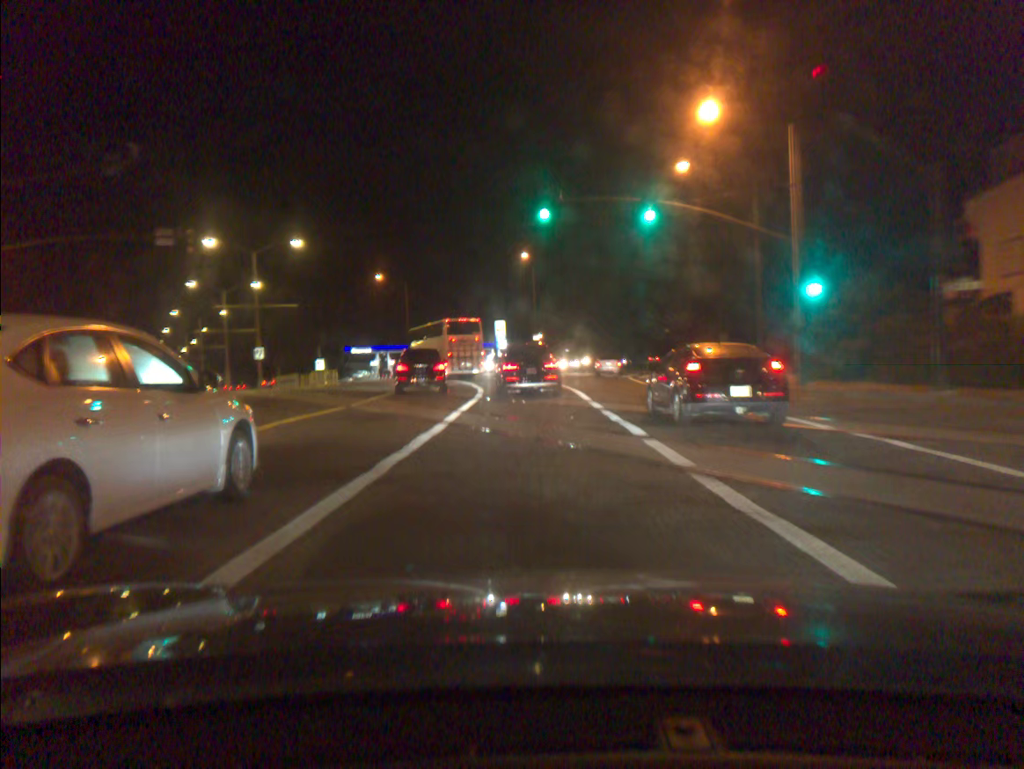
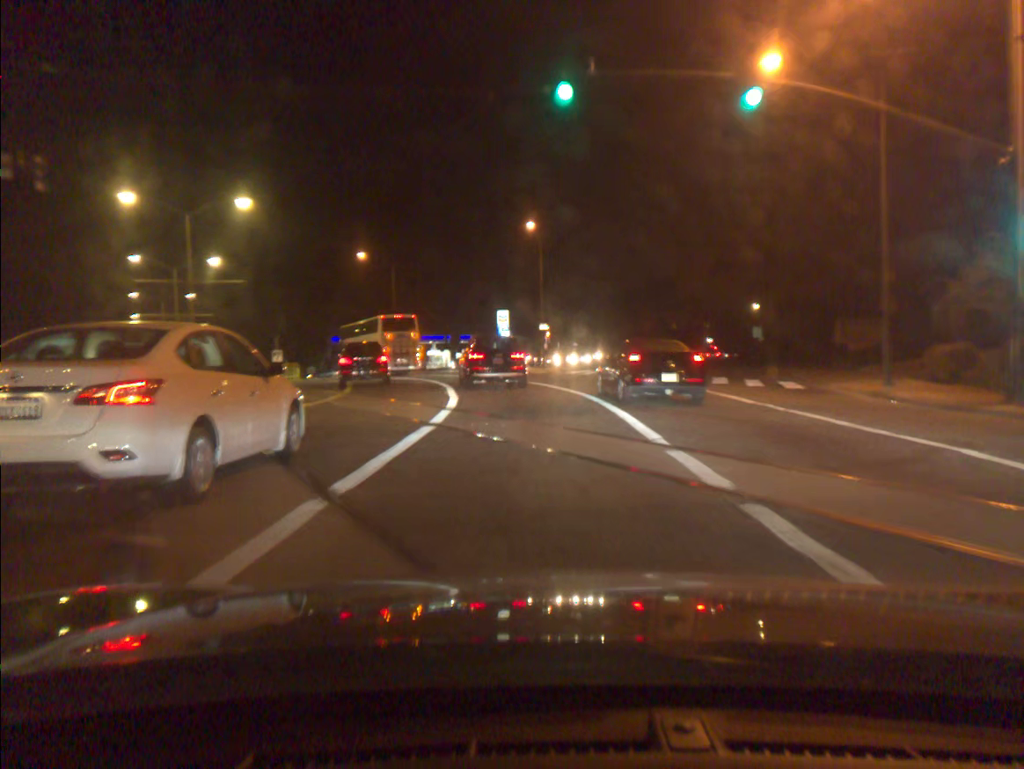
(-0.1, +12.1) m; -1°
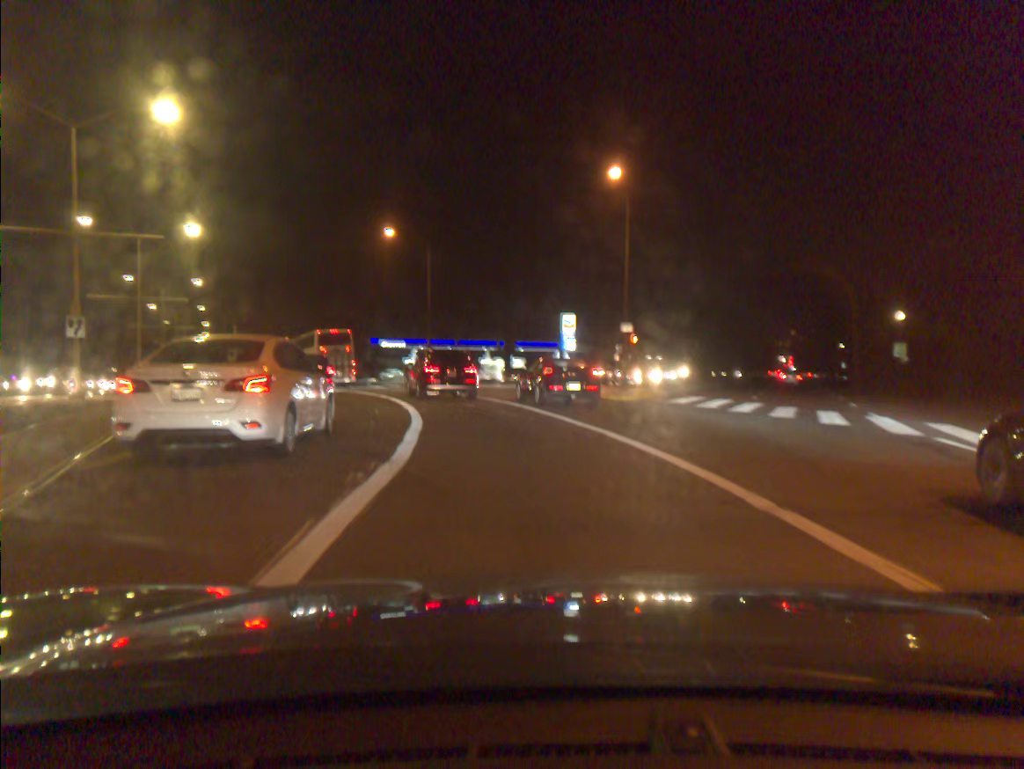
(-0.5, +18.0) m; -5°
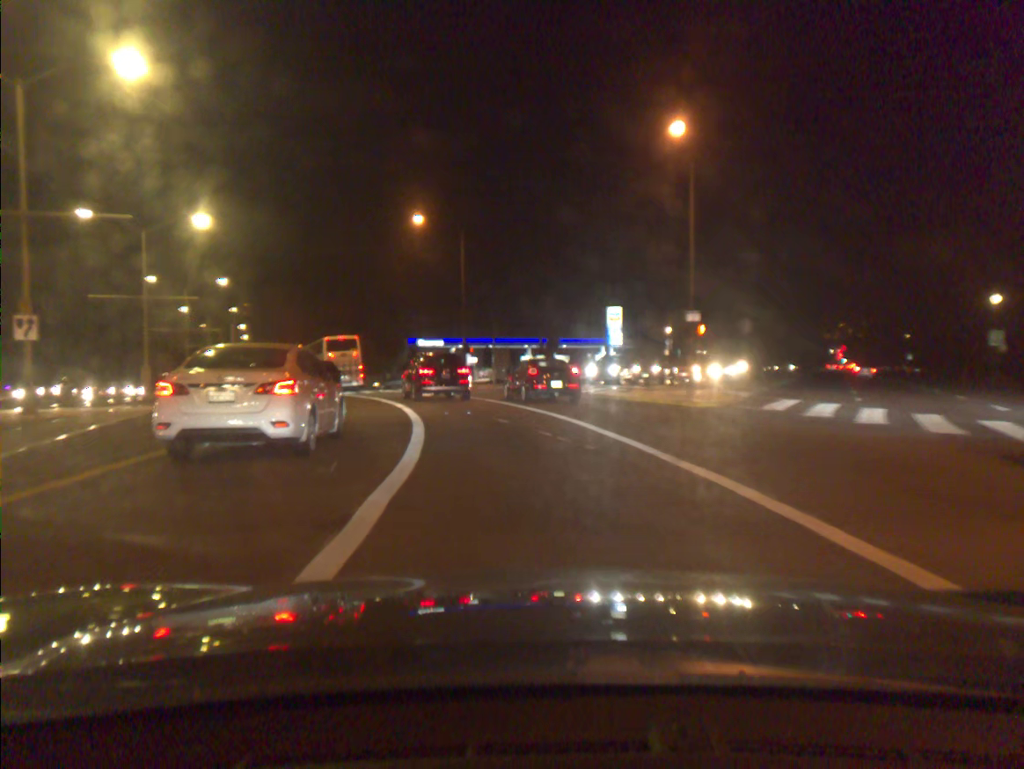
(-0.2, +6.0) m; -4°
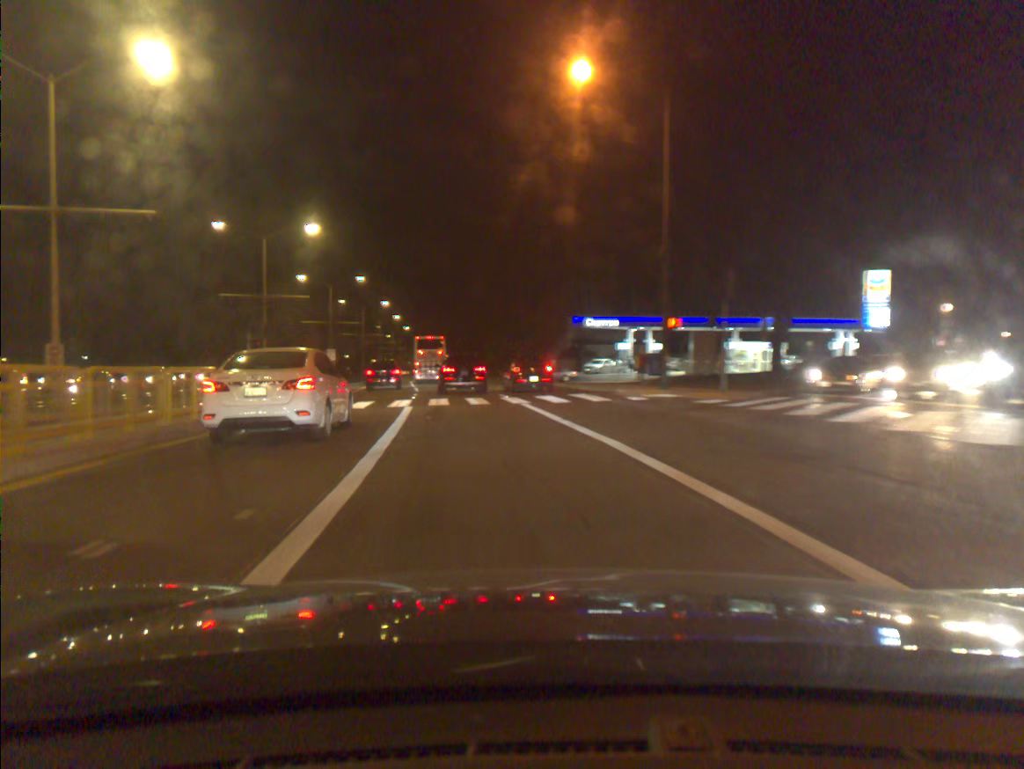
(-2.9, +25.5) m; -13°
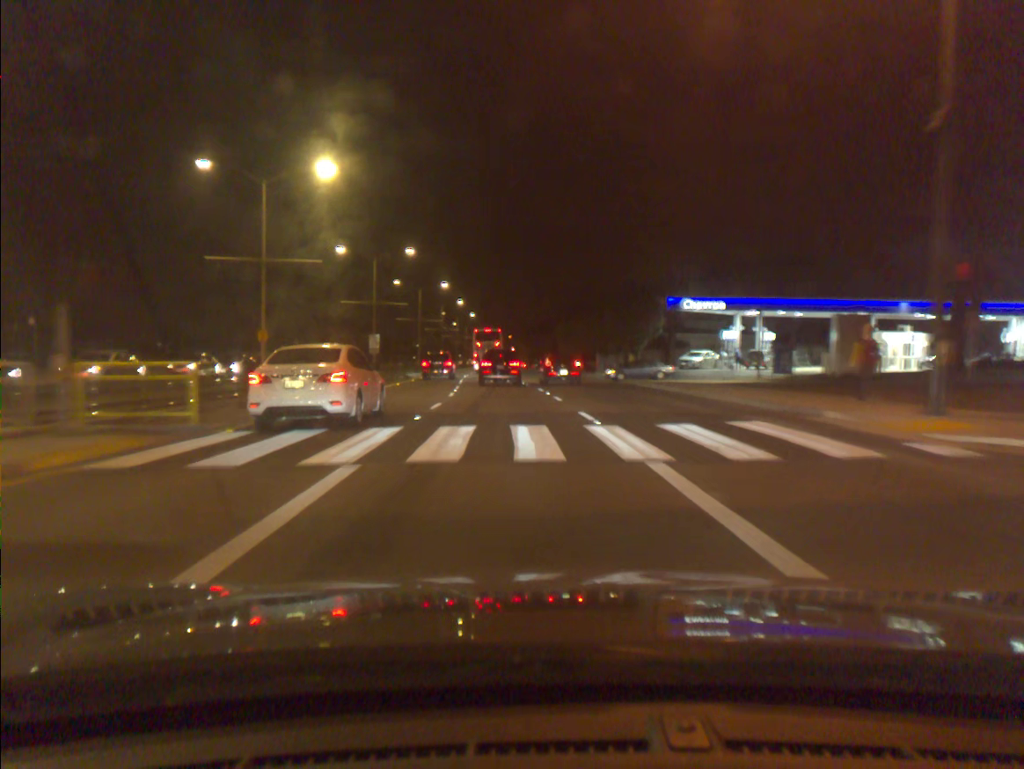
(-0.6, +14.4) m; -5°
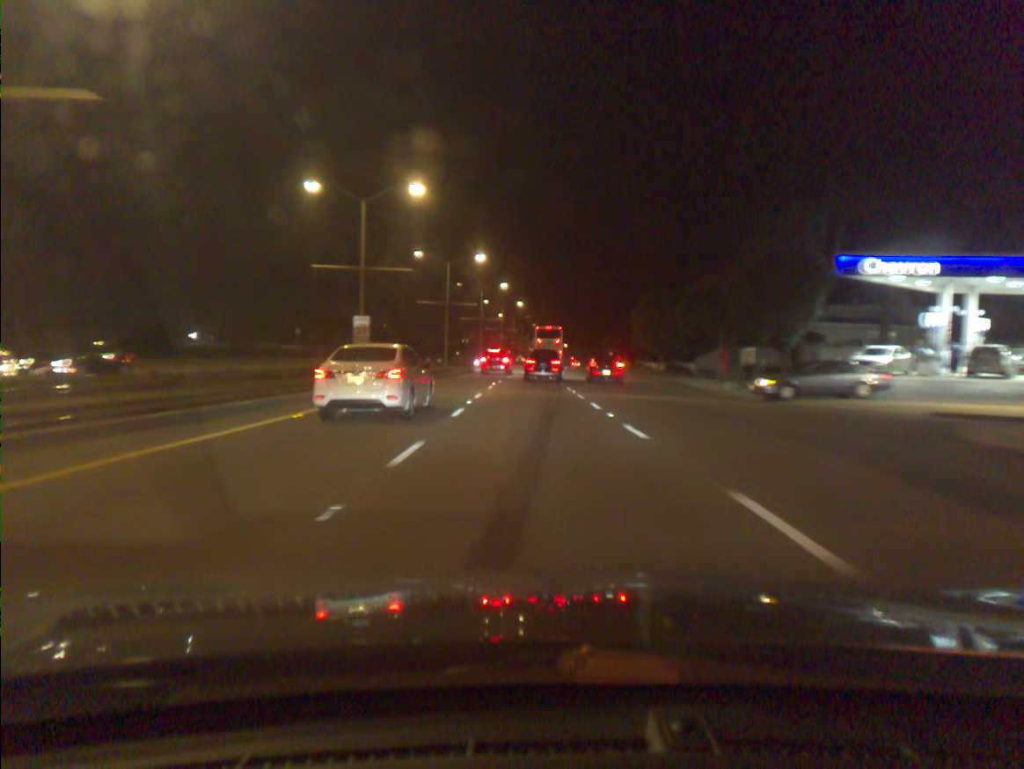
(-1.0, +24.6) m; -4°
